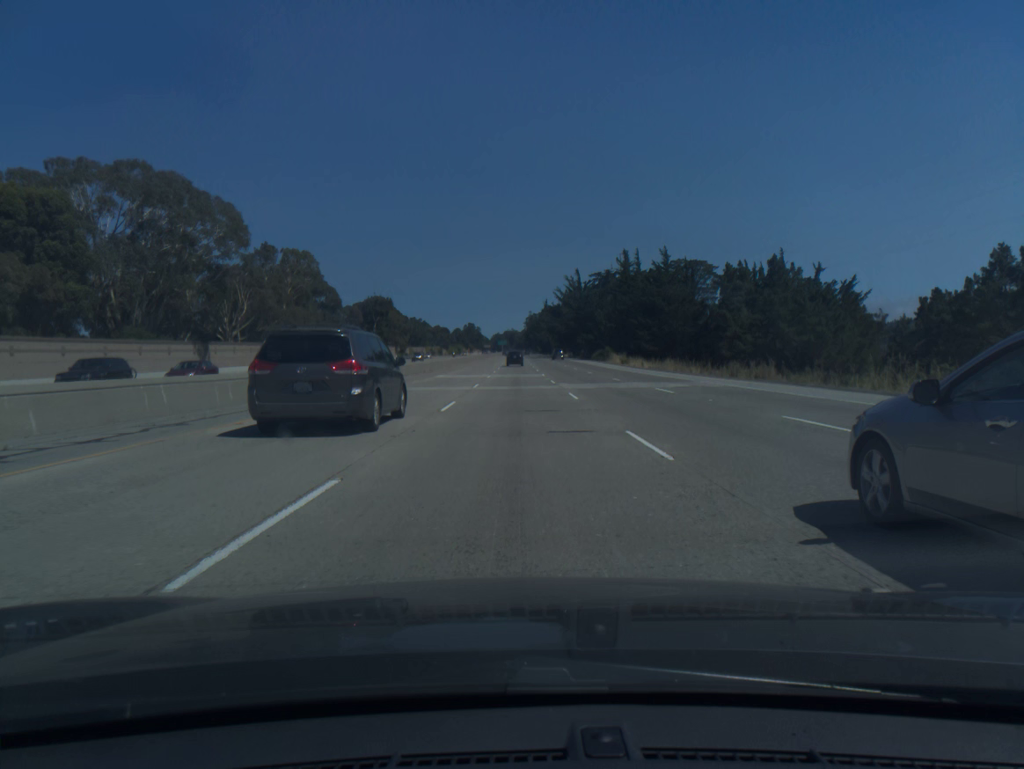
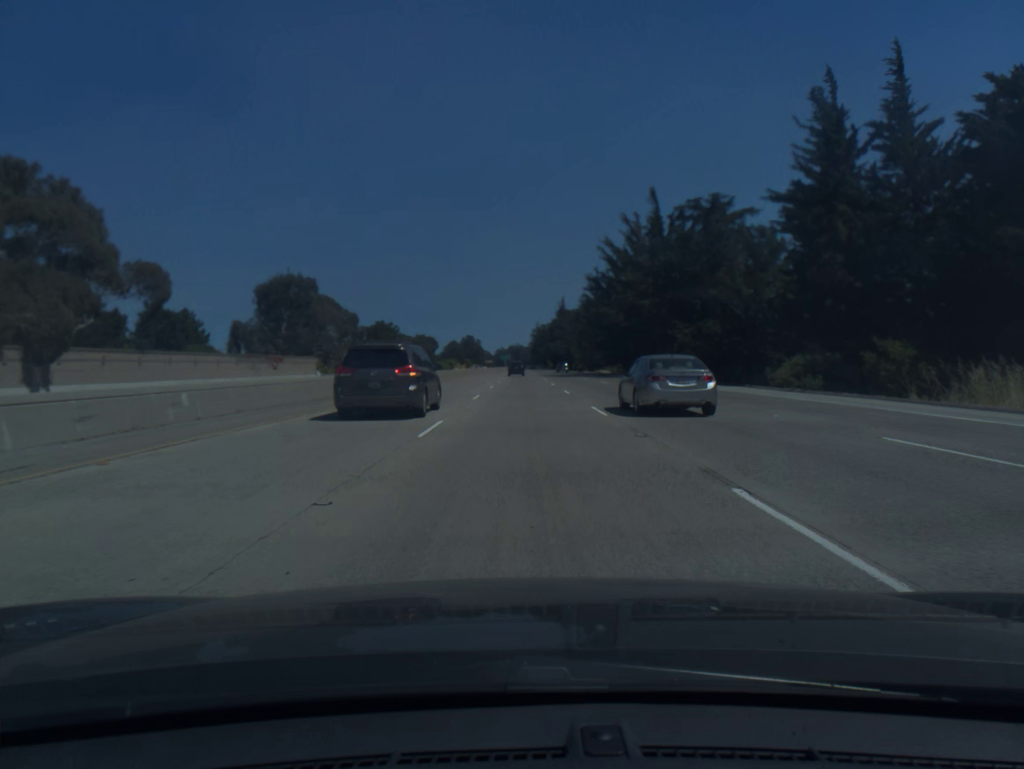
(-0.7, +93.3) m; -1°
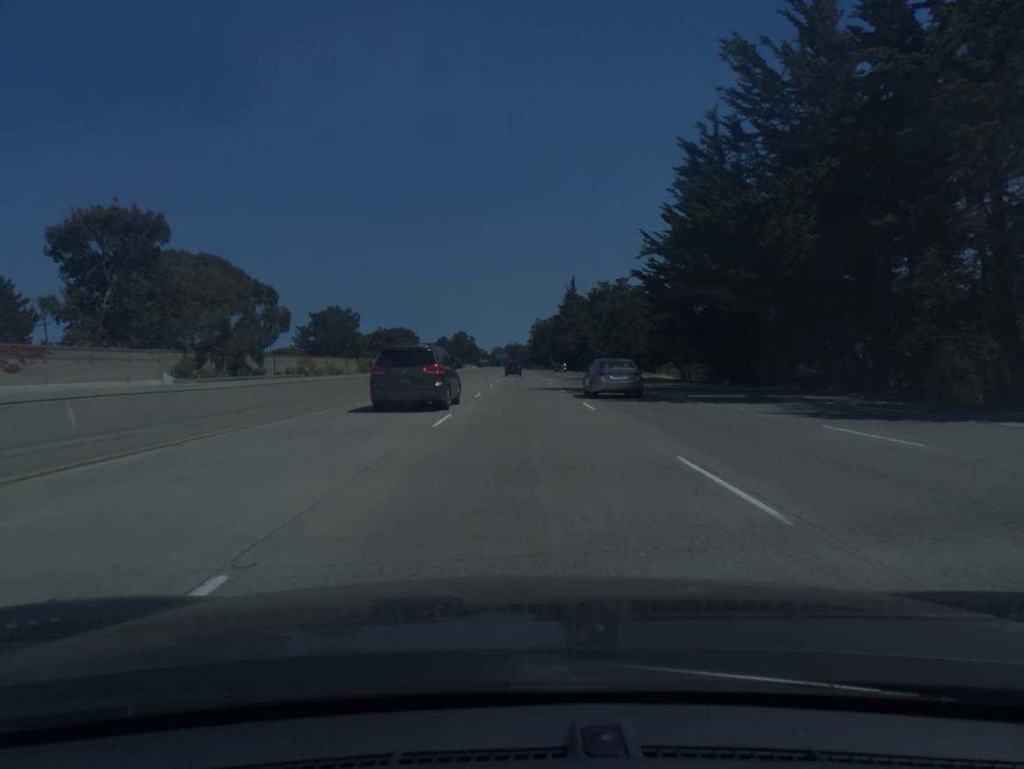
(+0.1, +55.8) m; 0°
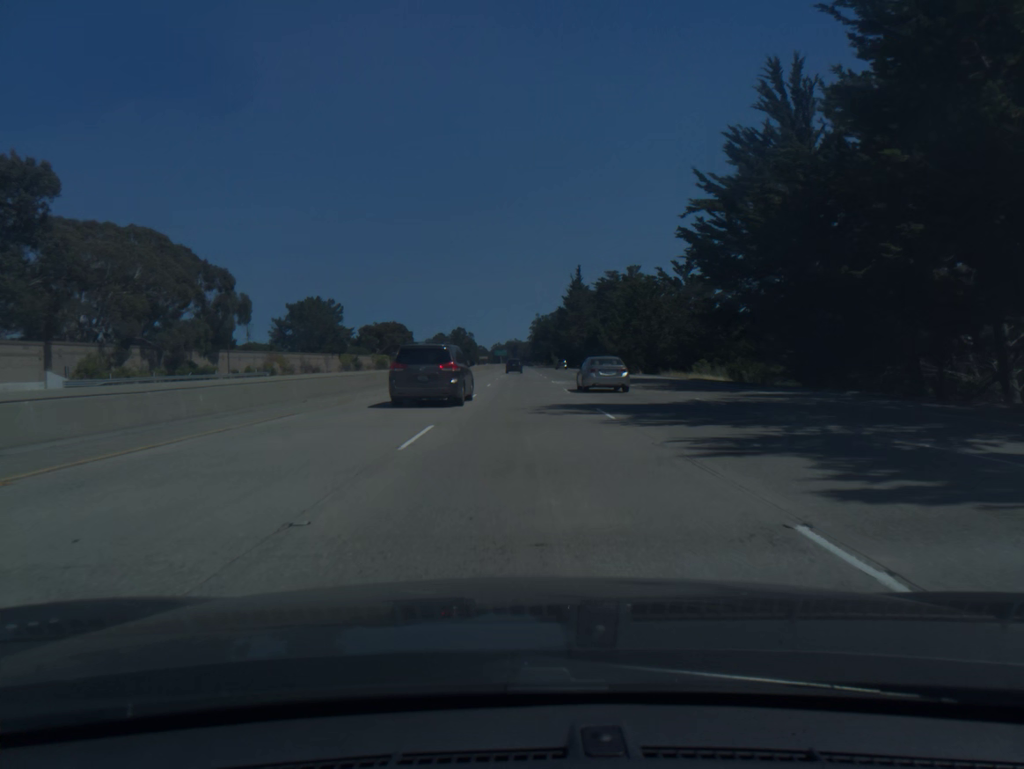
(0.0, +18.7) m; 0°
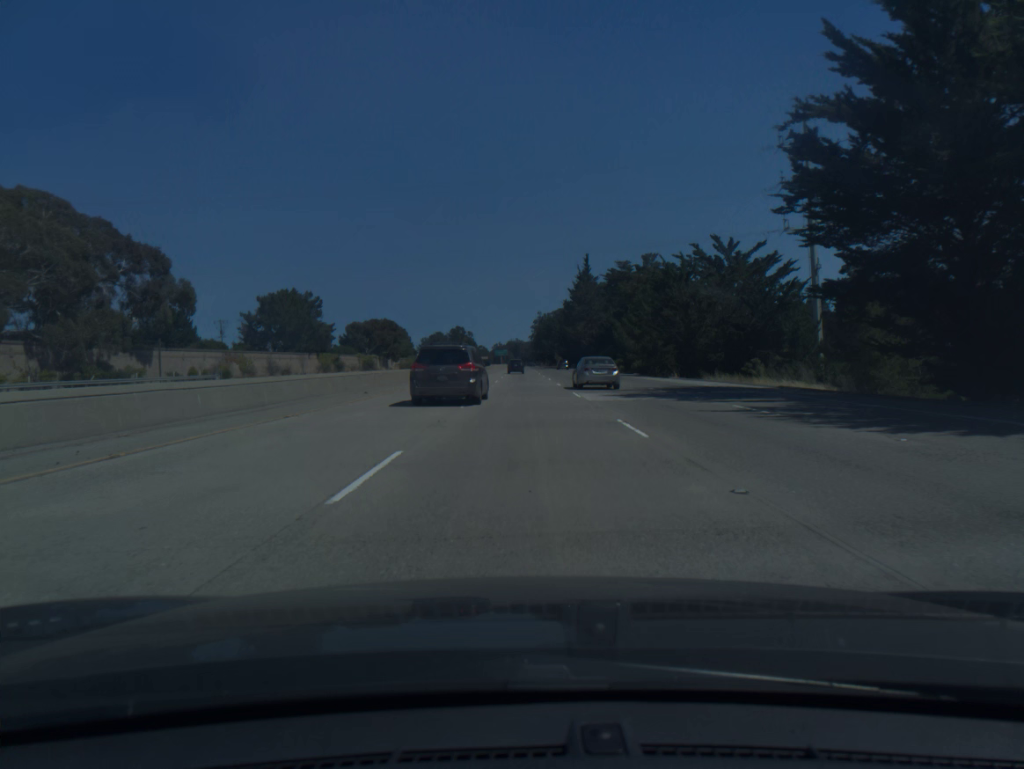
(0.0, +18.7) m; 0°
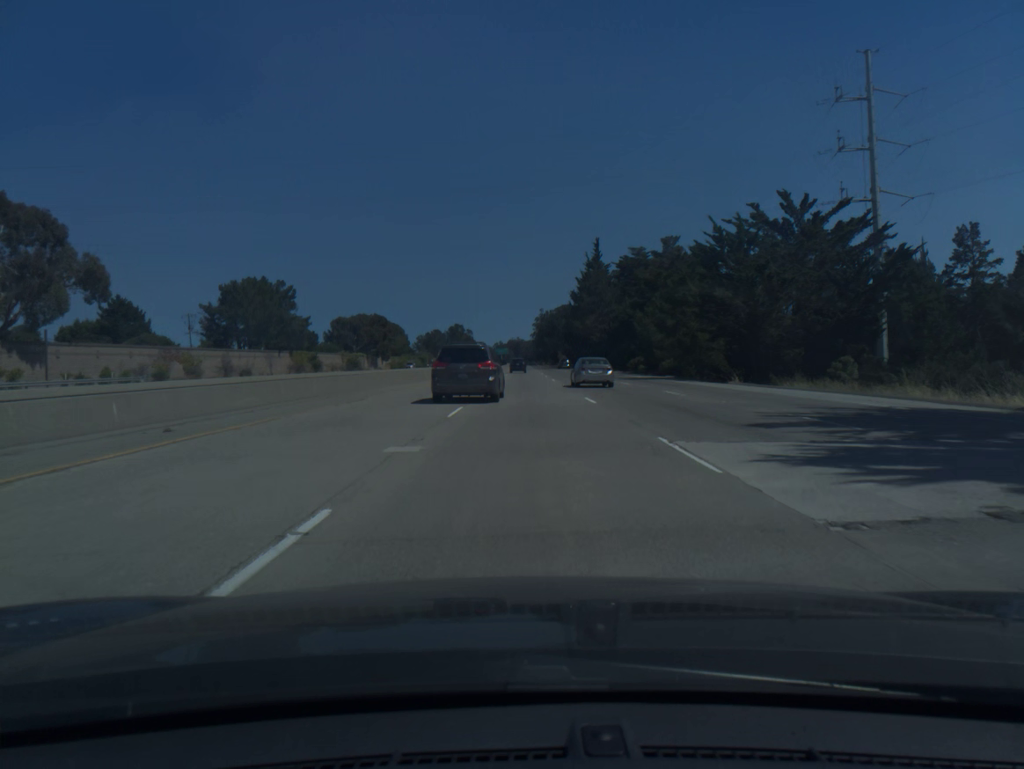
(0.0, +18.8) m; 0°
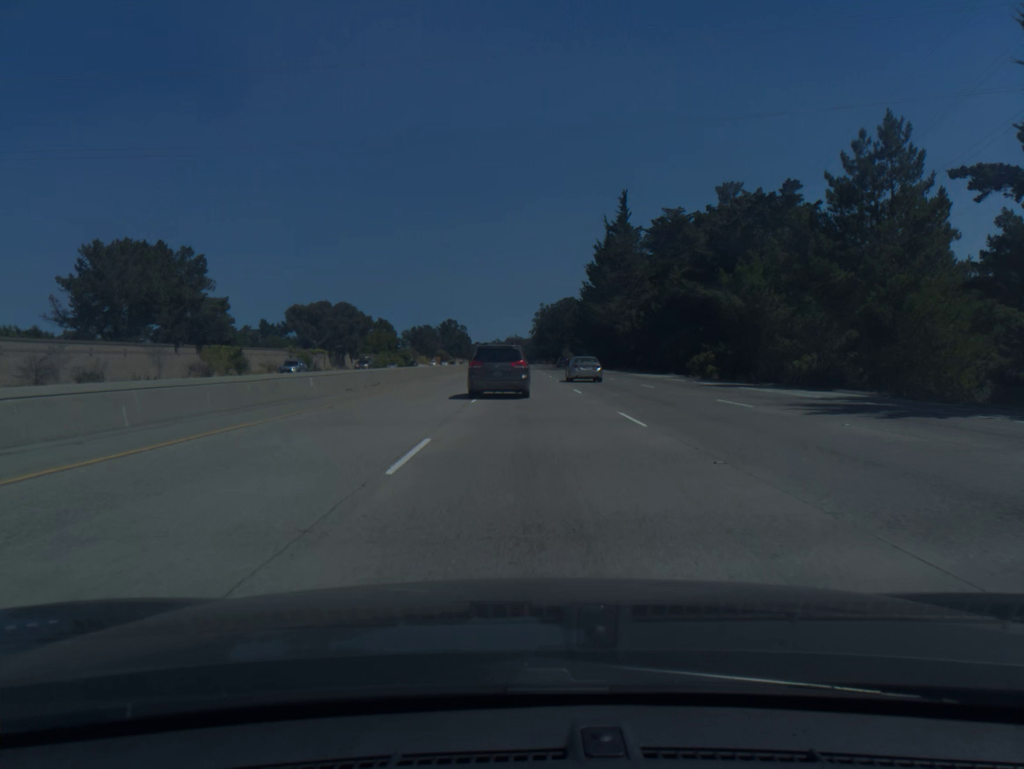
(0.0, +37.5) m; 0°
